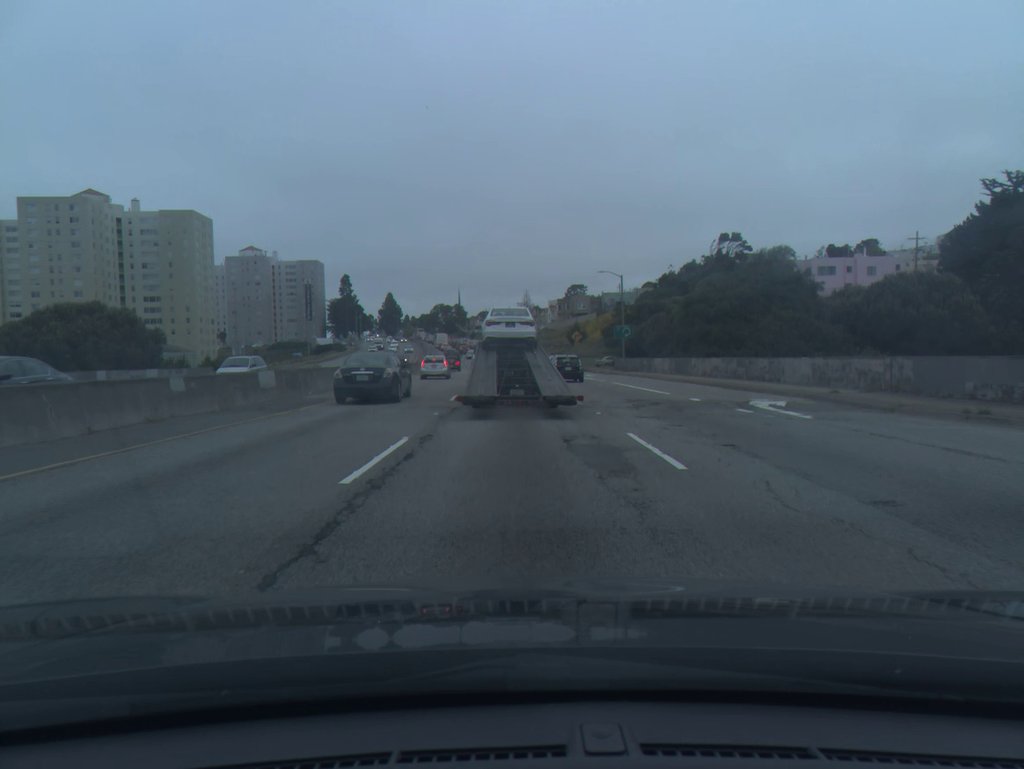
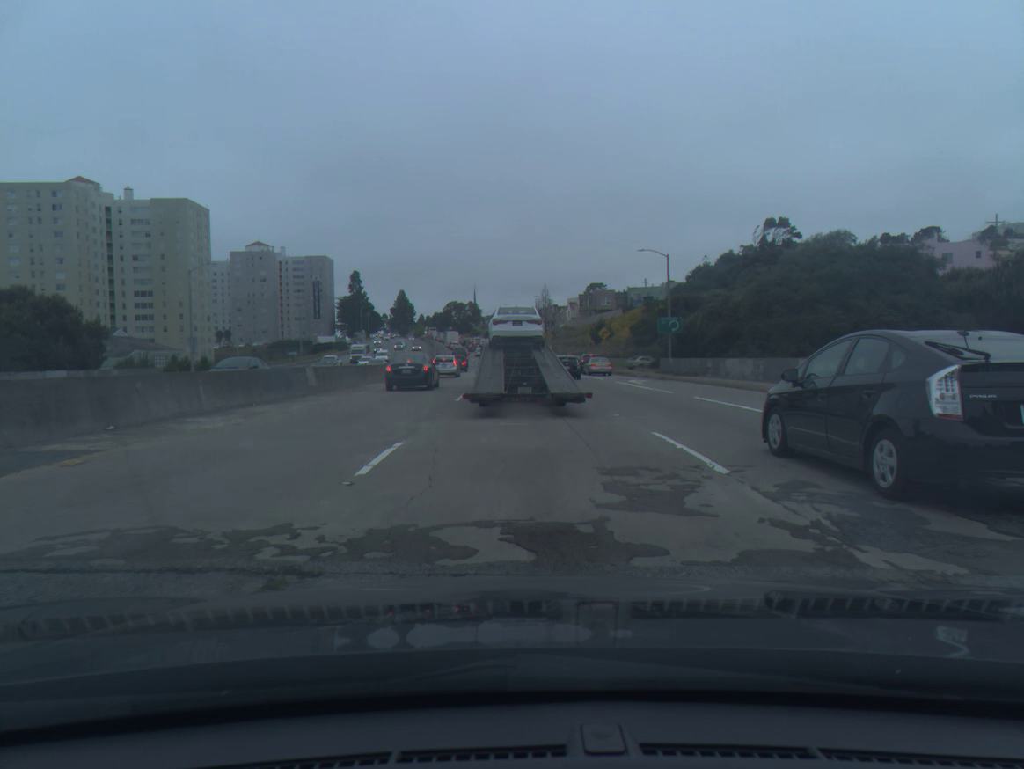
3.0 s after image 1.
(-0.2, +15.2) m; -1°
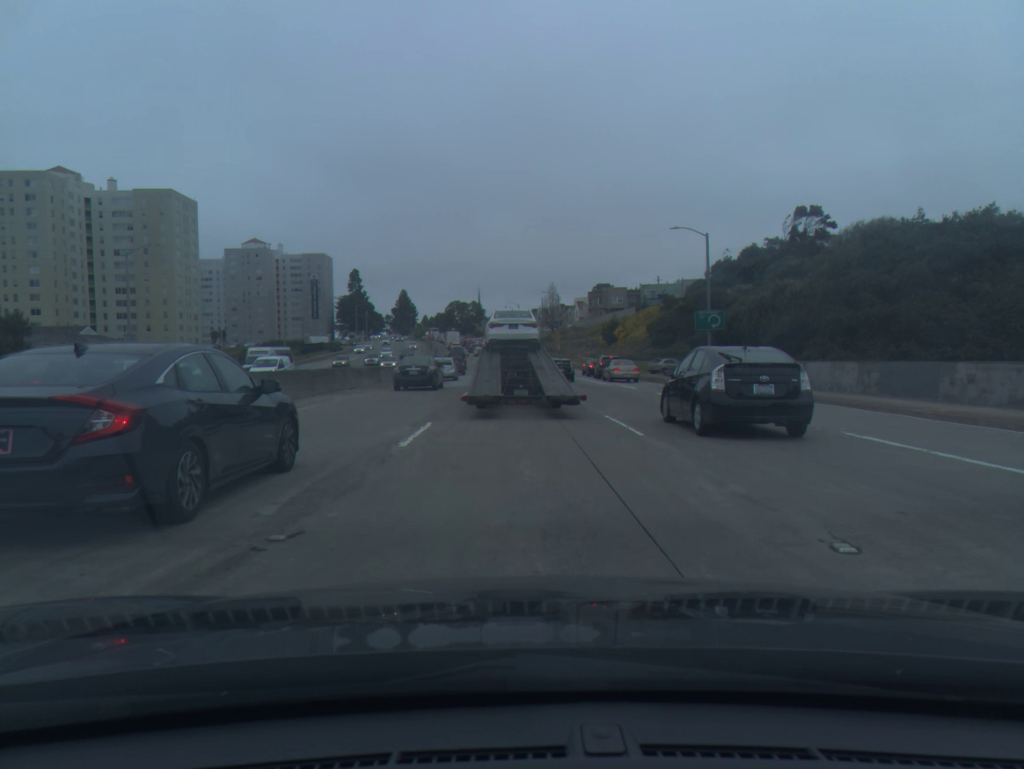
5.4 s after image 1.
(0.0, +11.2) m; 0°
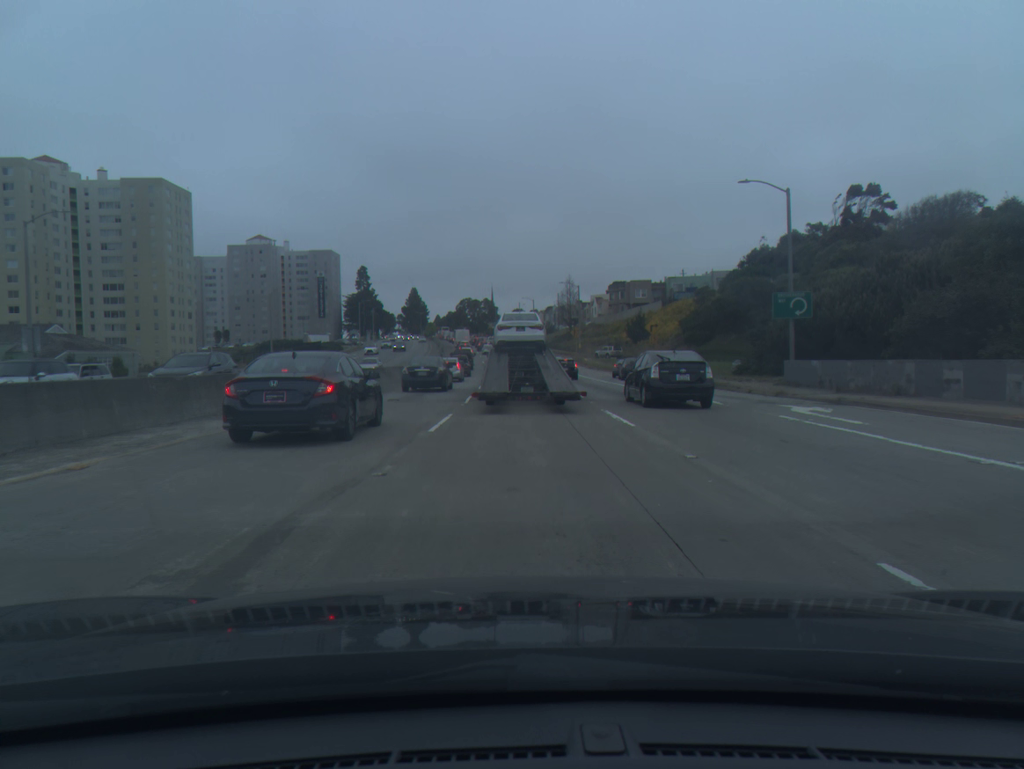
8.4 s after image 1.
(-0.2, +12.6) m; -1°
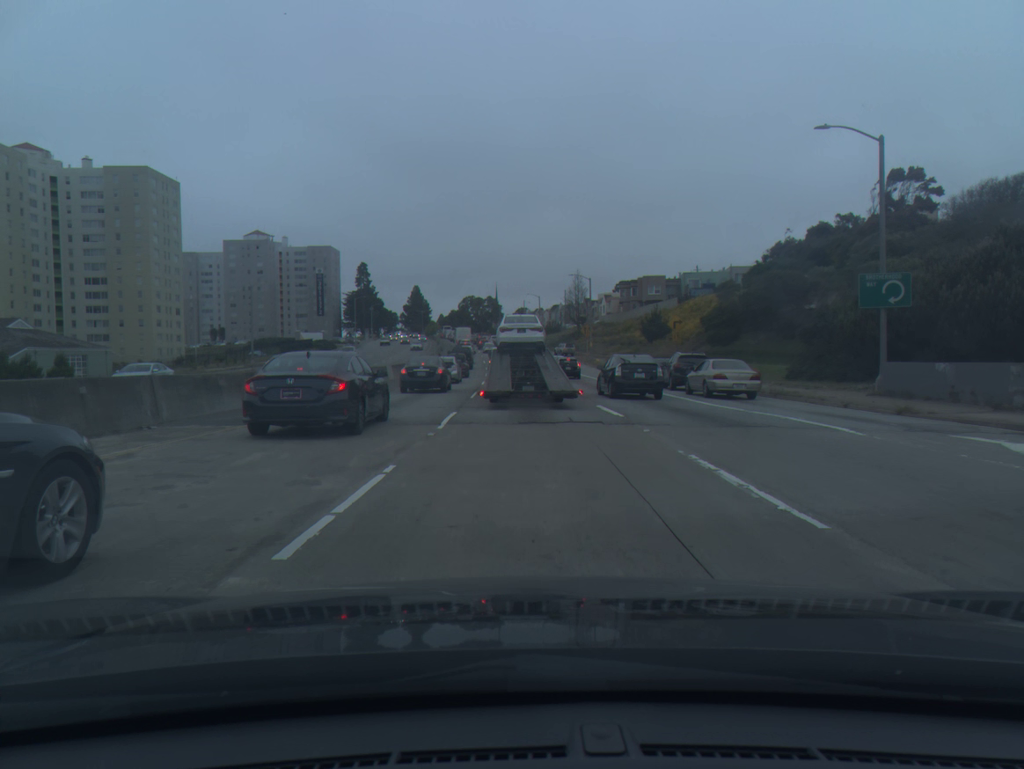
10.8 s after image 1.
(0.0, +8.8) m; 0°
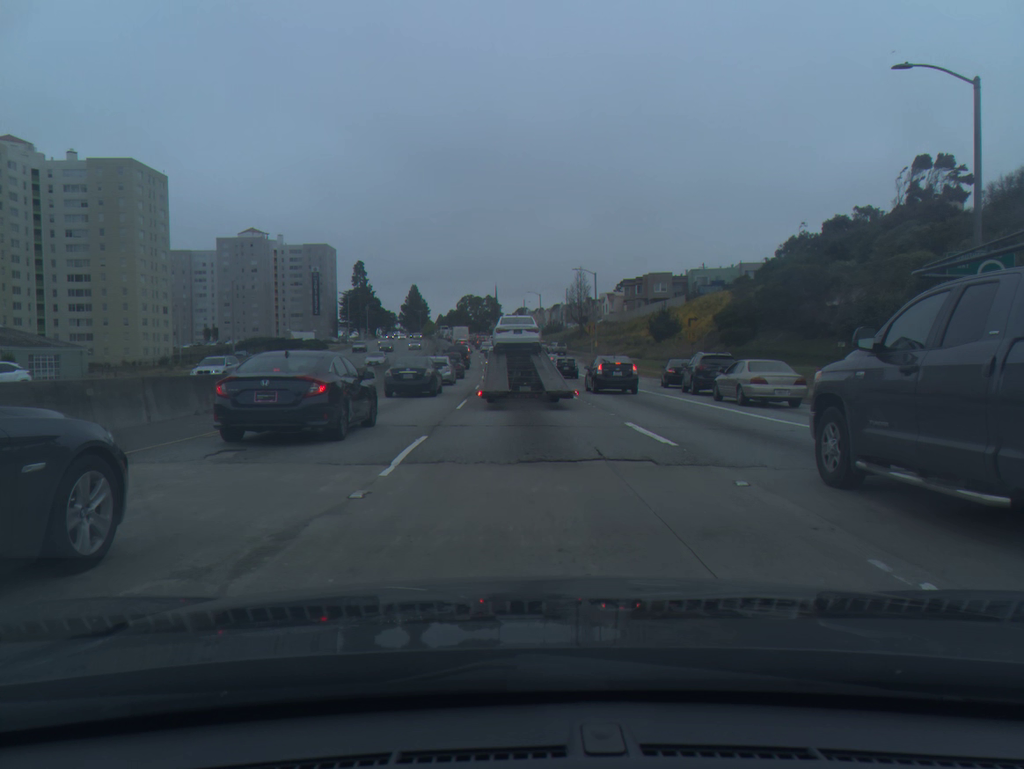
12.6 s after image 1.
(0.0, +5.8) m; 0°
